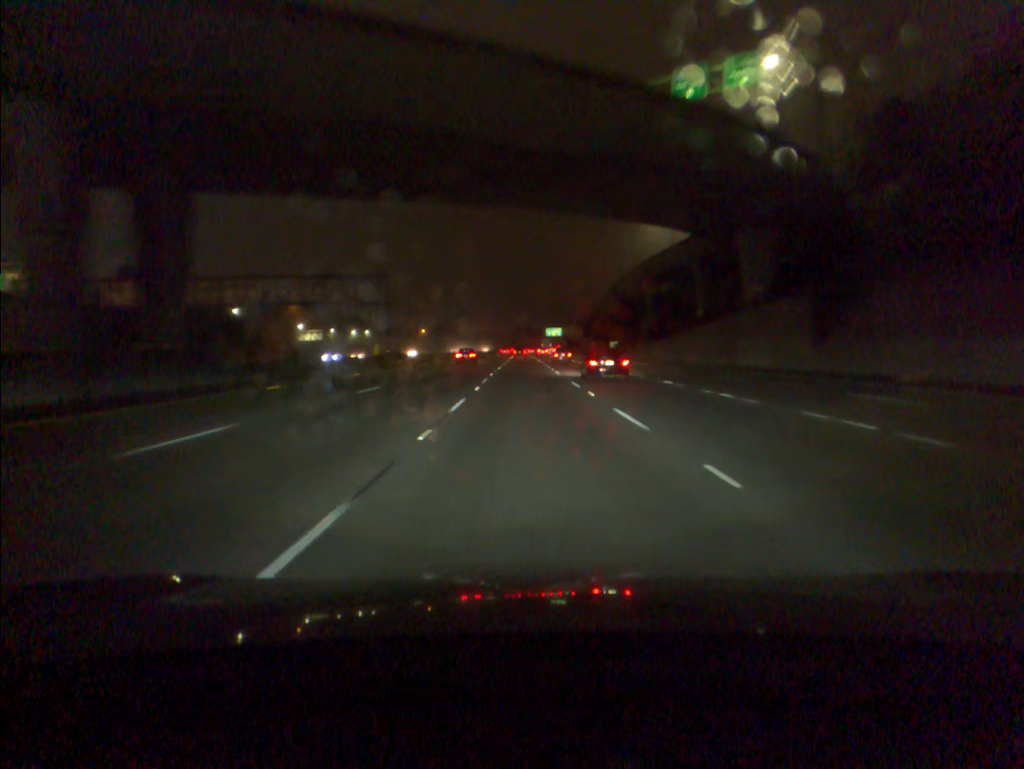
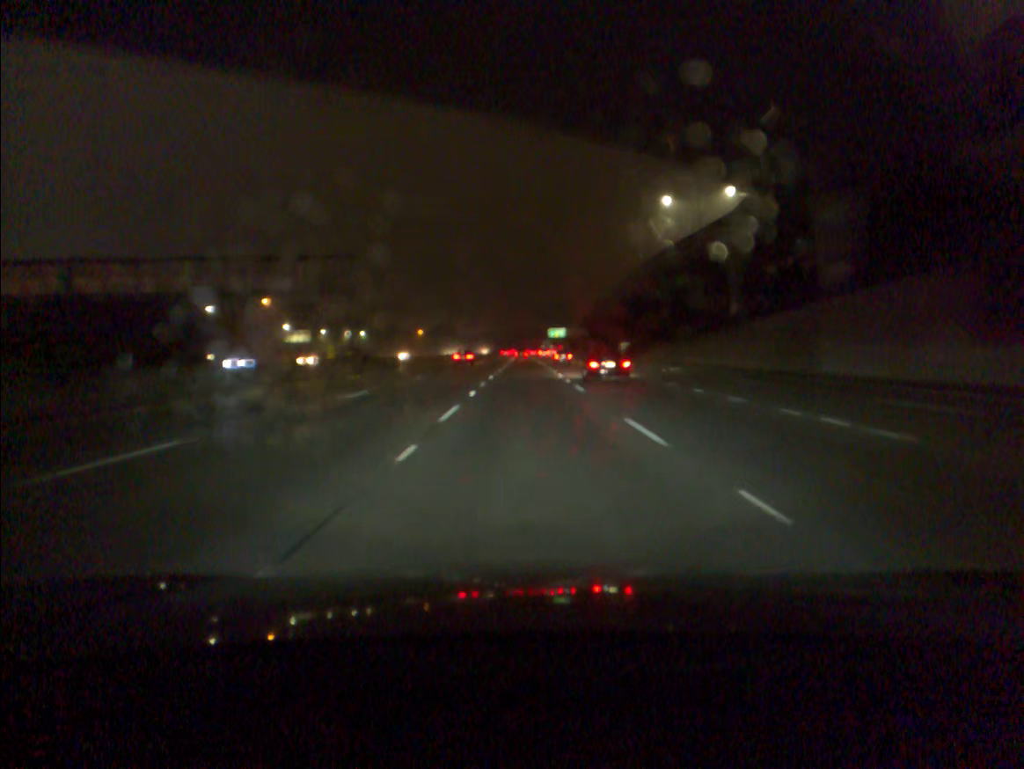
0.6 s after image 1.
(0.0, +16.7) m; 0°
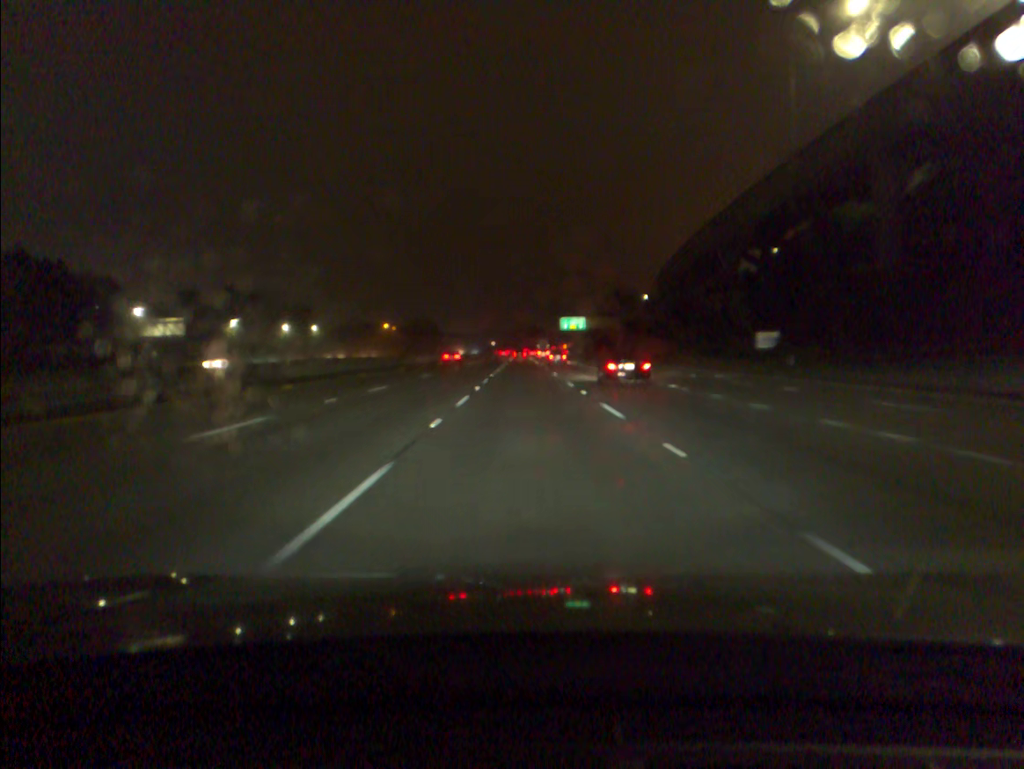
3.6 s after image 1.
(-0.1, +83.0) m; 0°
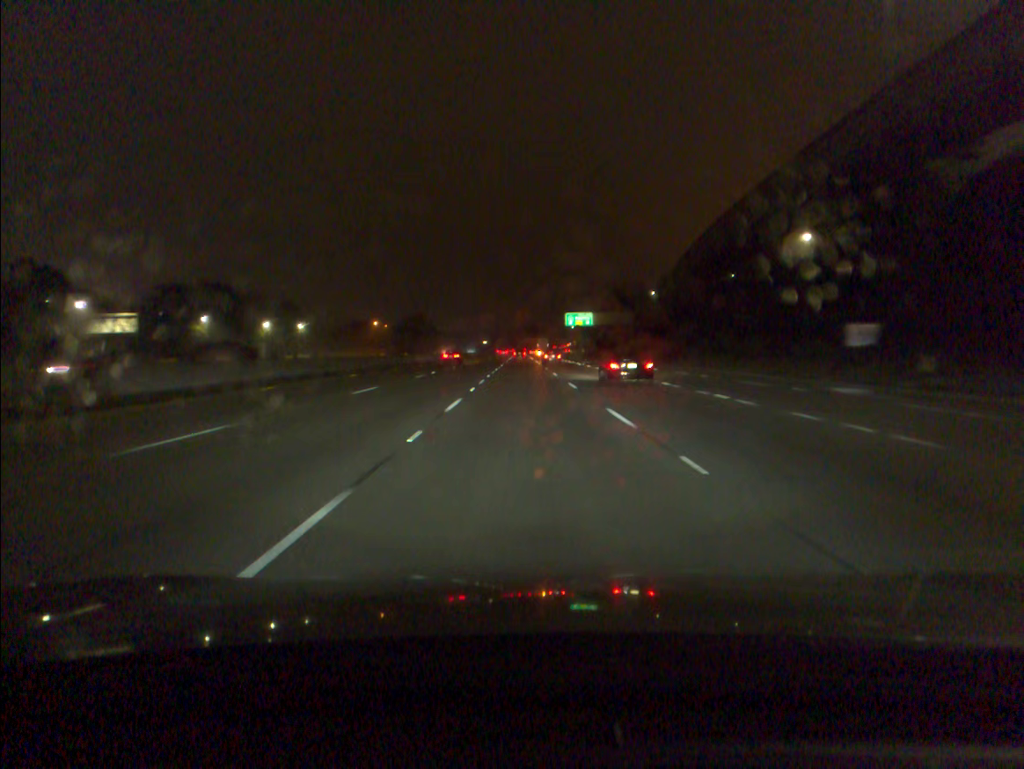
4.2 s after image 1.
(0.0, +16.5) m; 0°
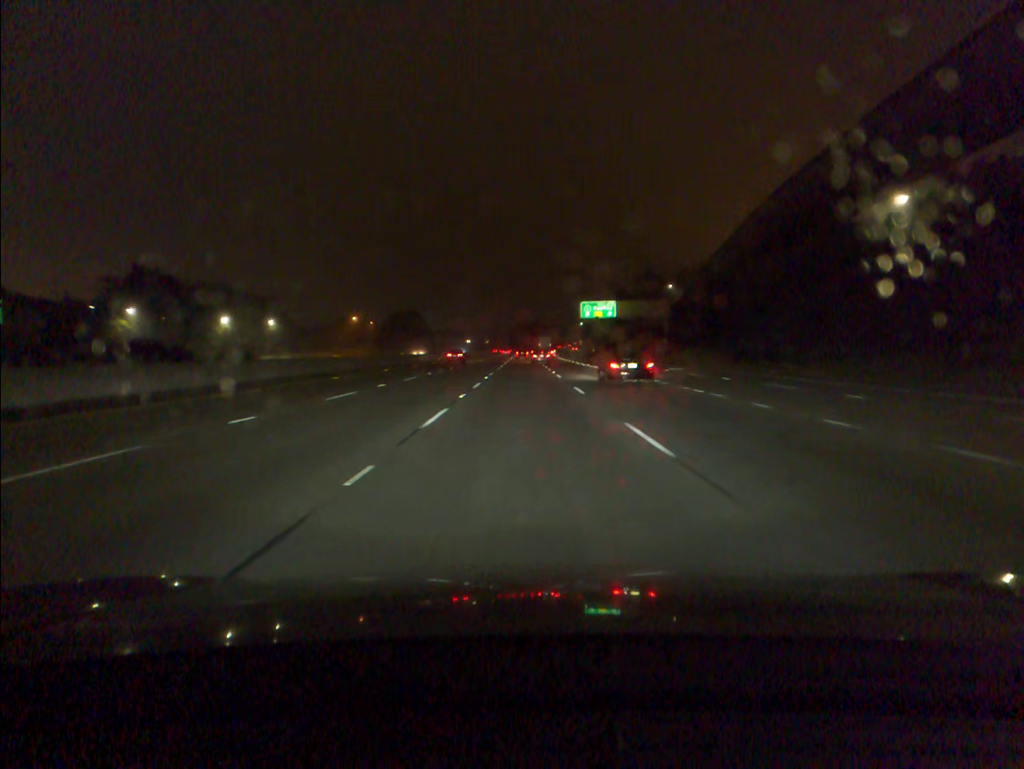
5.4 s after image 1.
(0.0, +32.9) m; 0°
